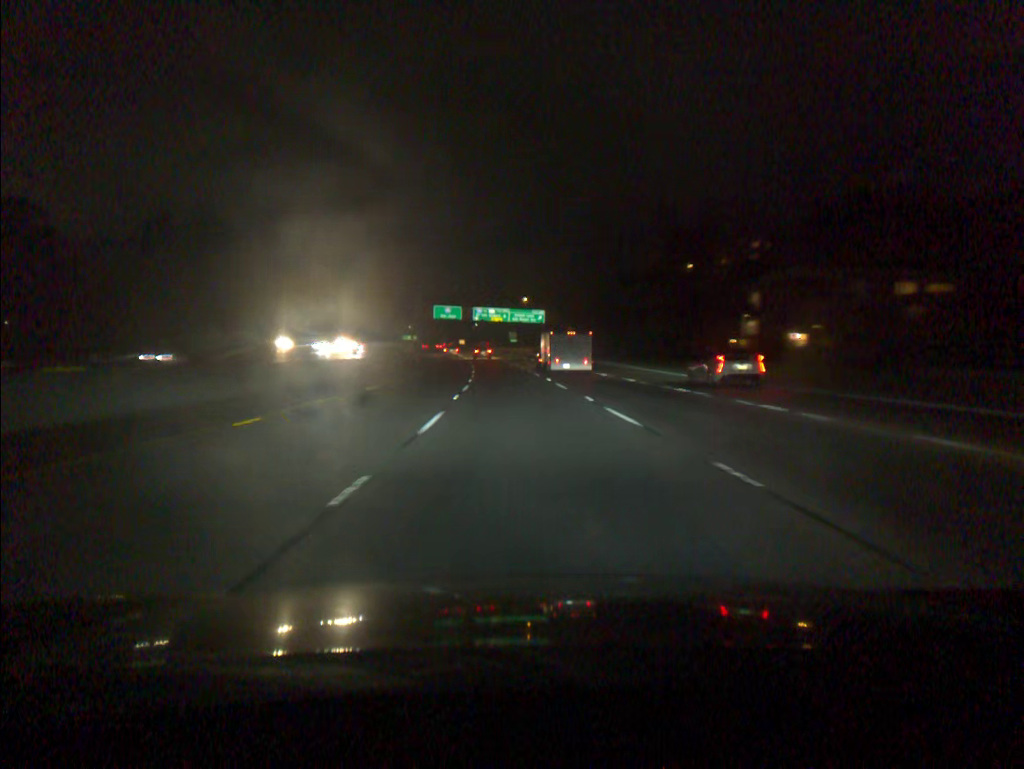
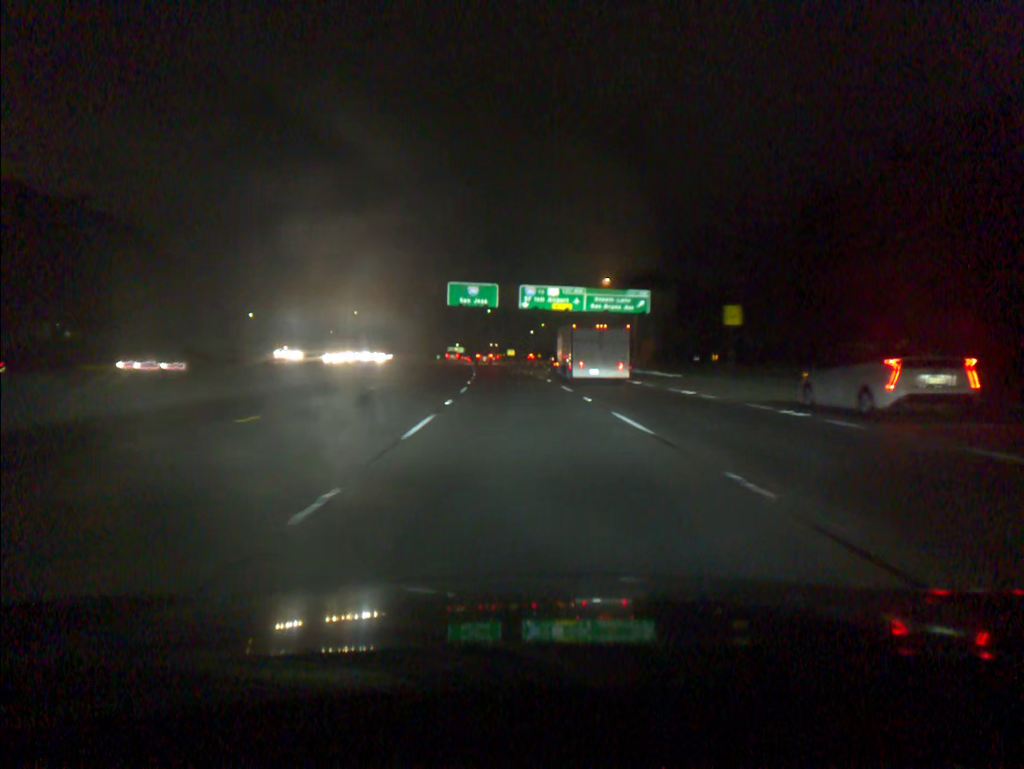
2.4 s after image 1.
(-2.7, +72.8) m; -4°
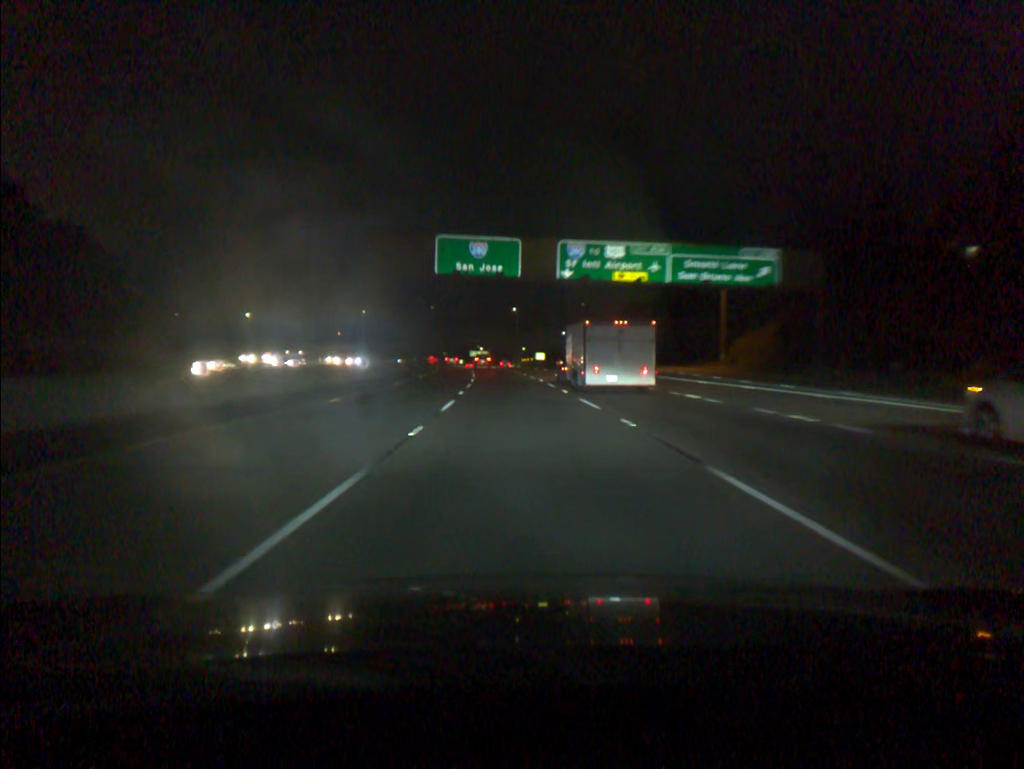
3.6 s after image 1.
(-0.6, +36.2) m; -2°
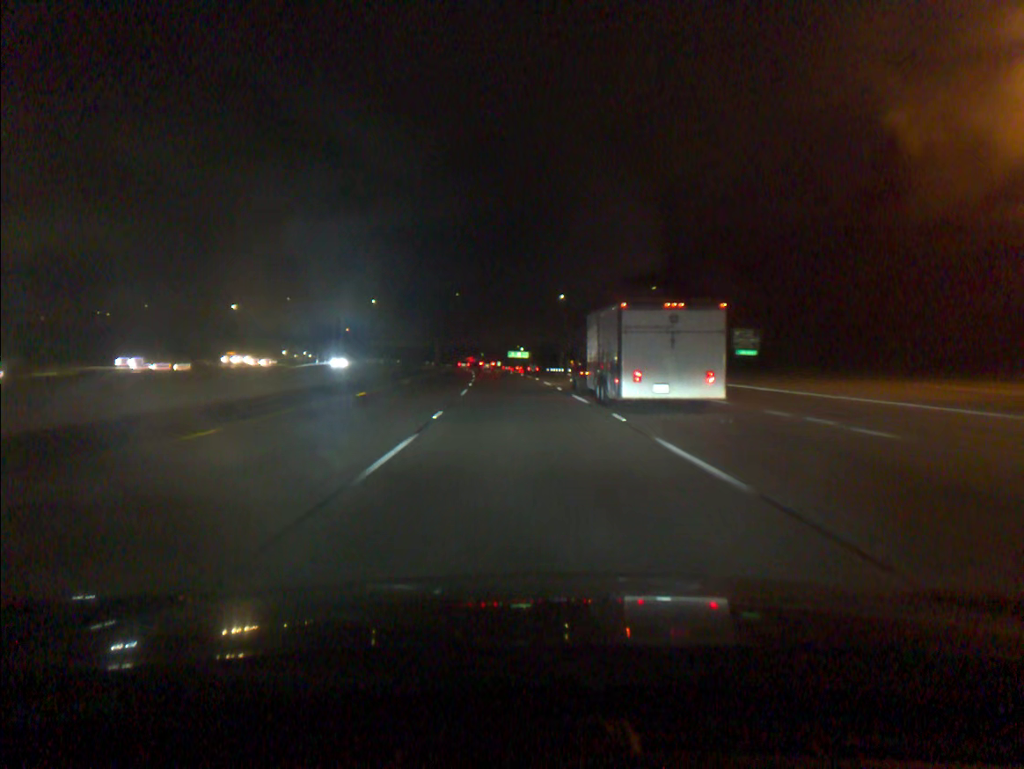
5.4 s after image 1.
(-1.5, +54.1) m; -3°
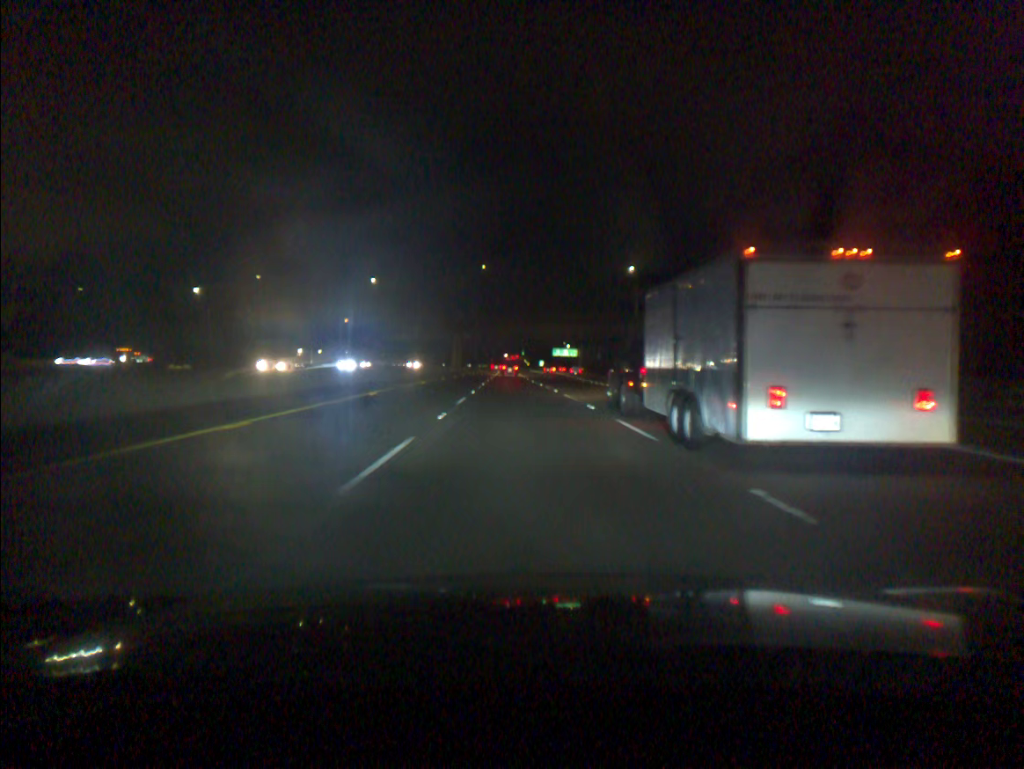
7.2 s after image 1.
(-1.5, +54.5) m; -3°
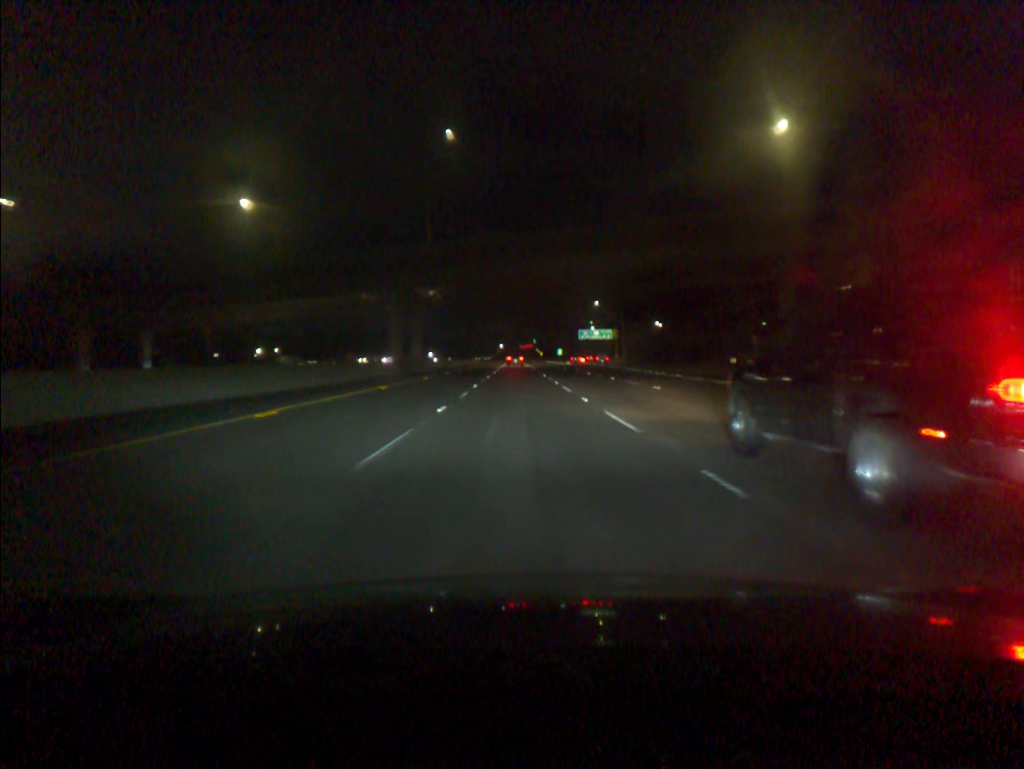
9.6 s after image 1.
(-0.8, +73.3) m; -1°
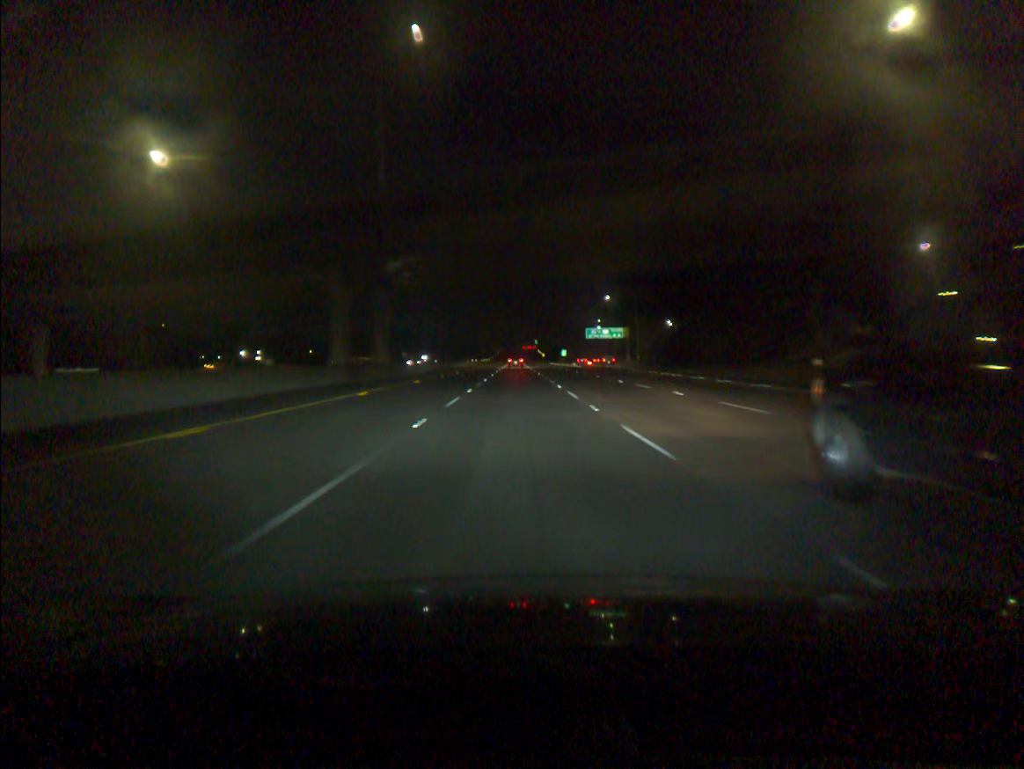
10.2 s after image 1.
(0.0, +18.4) m; 0°
